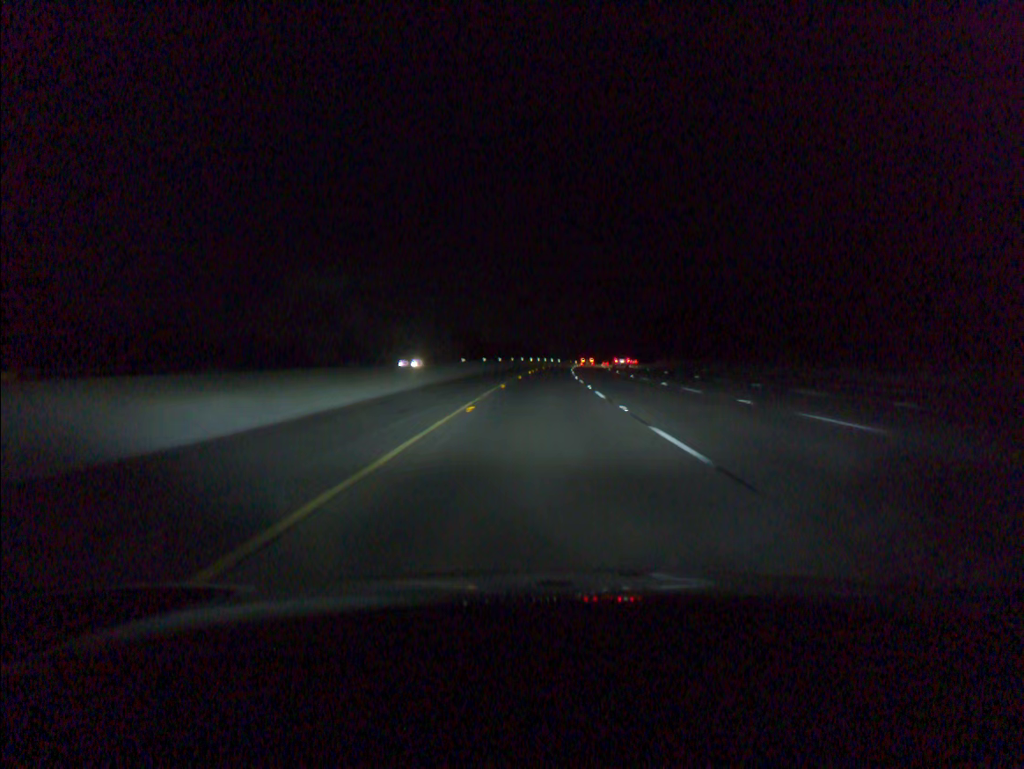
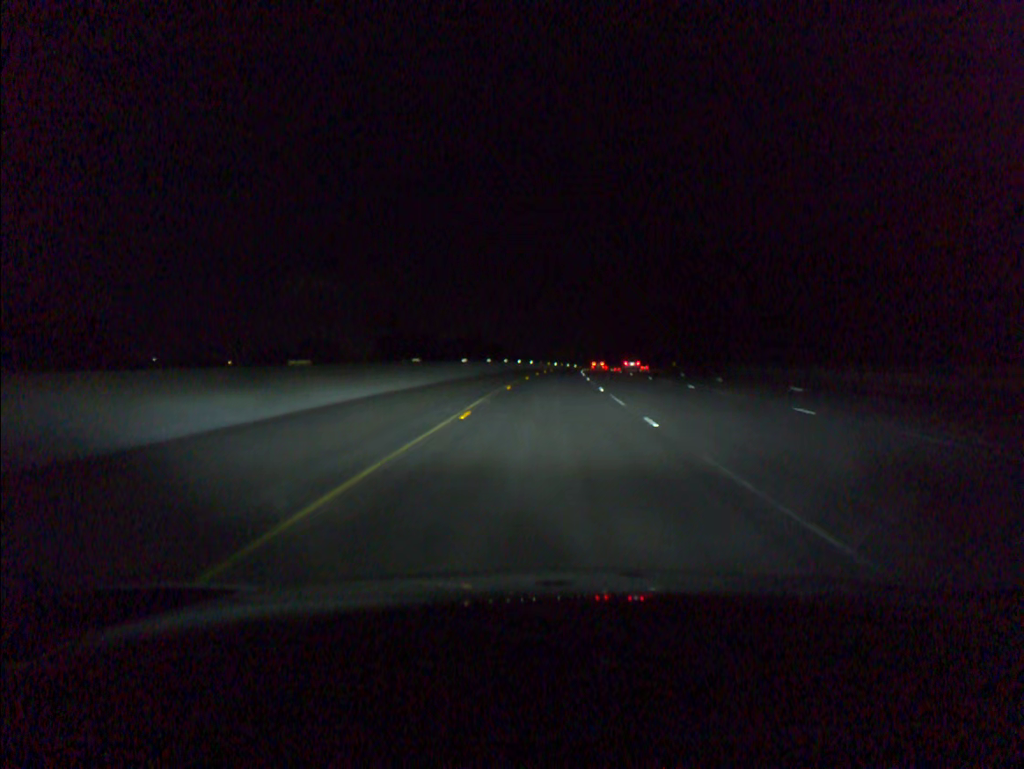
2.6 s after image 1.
(+1.1, +76.9) m; +2°
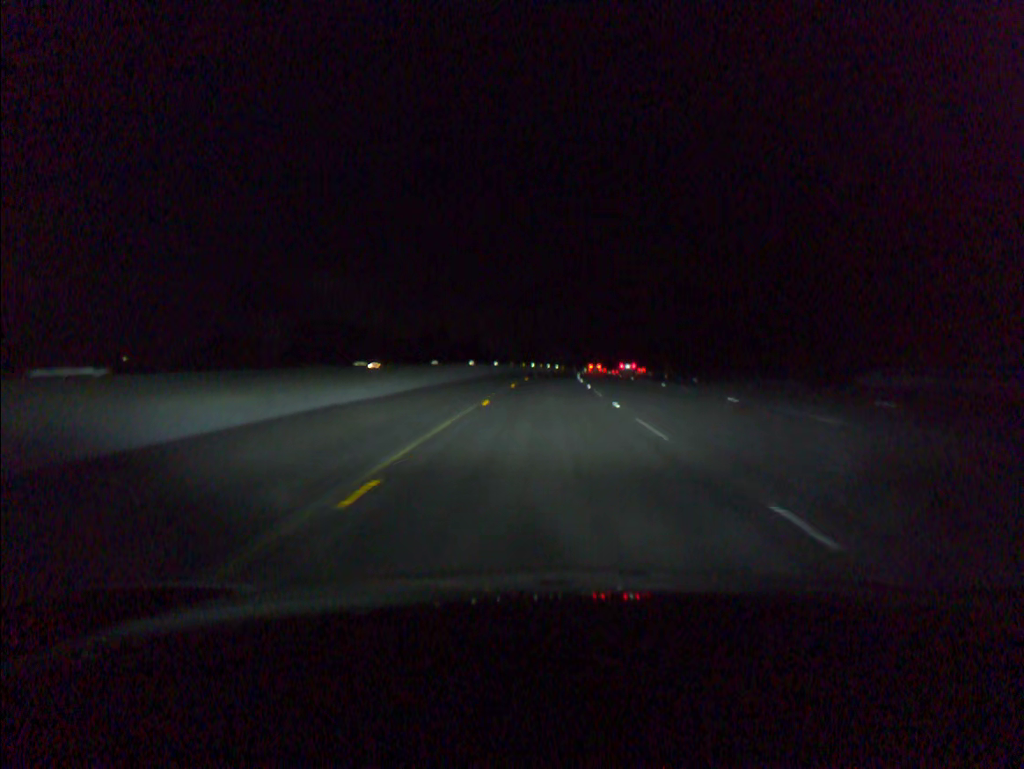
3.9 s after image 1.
(+0.6, +37.7) m; +2°
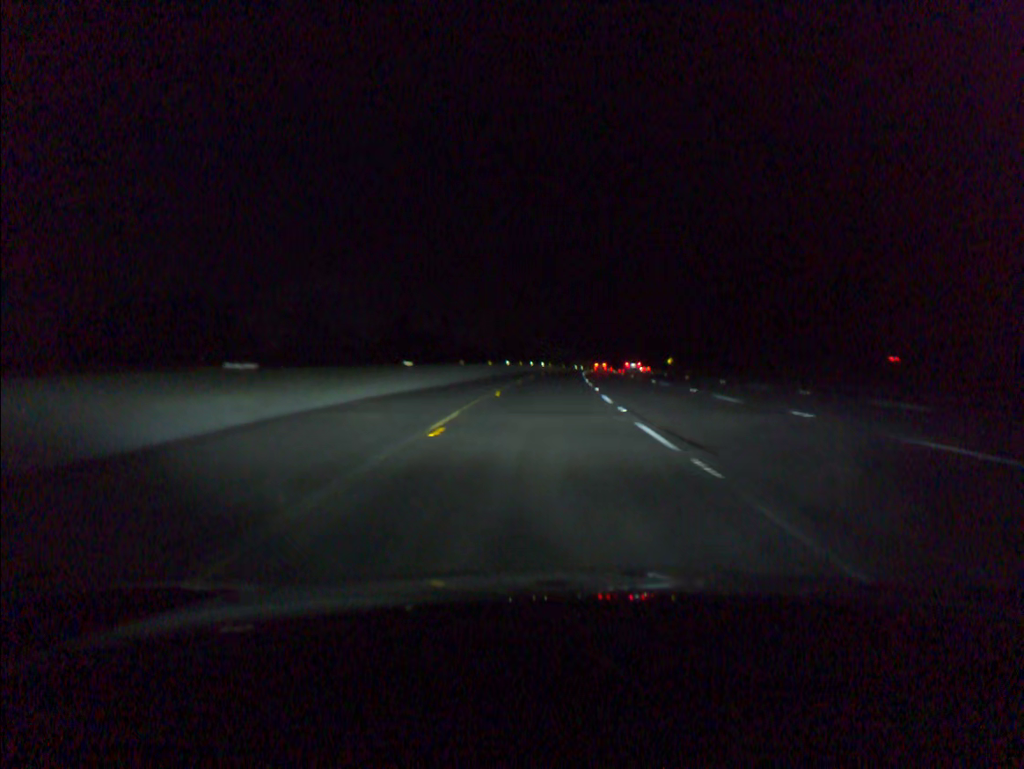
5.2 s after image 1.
(+0.4, +37.8) m; +1°
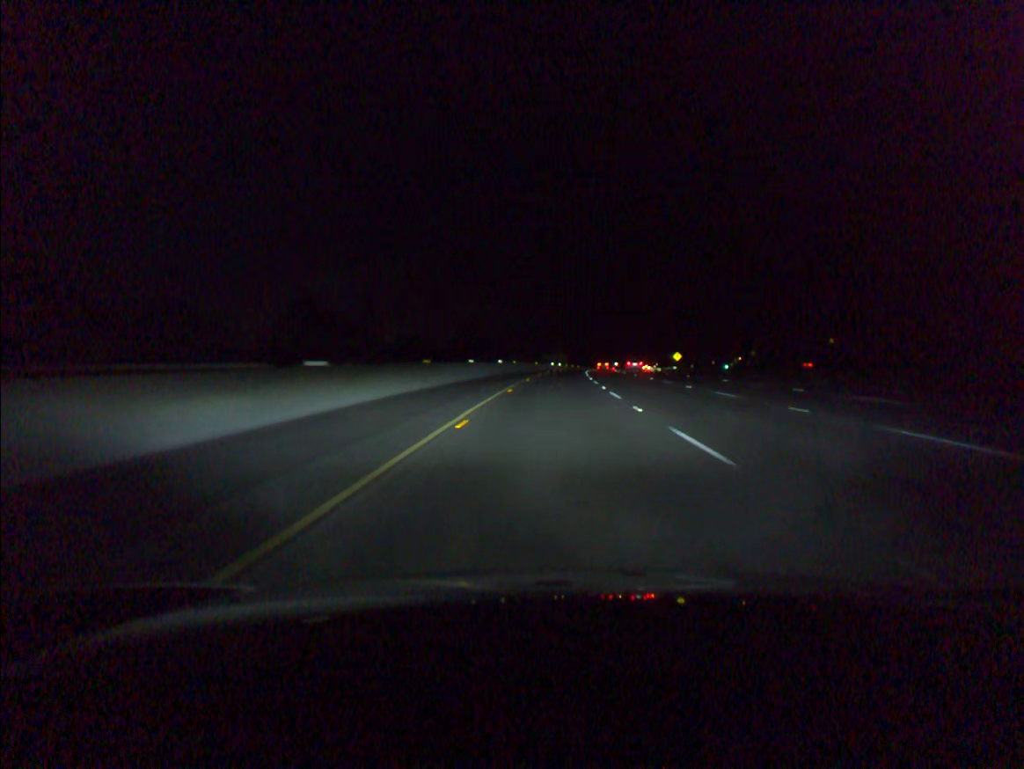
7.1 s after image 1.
(+1.0, +55.5) m; +2°
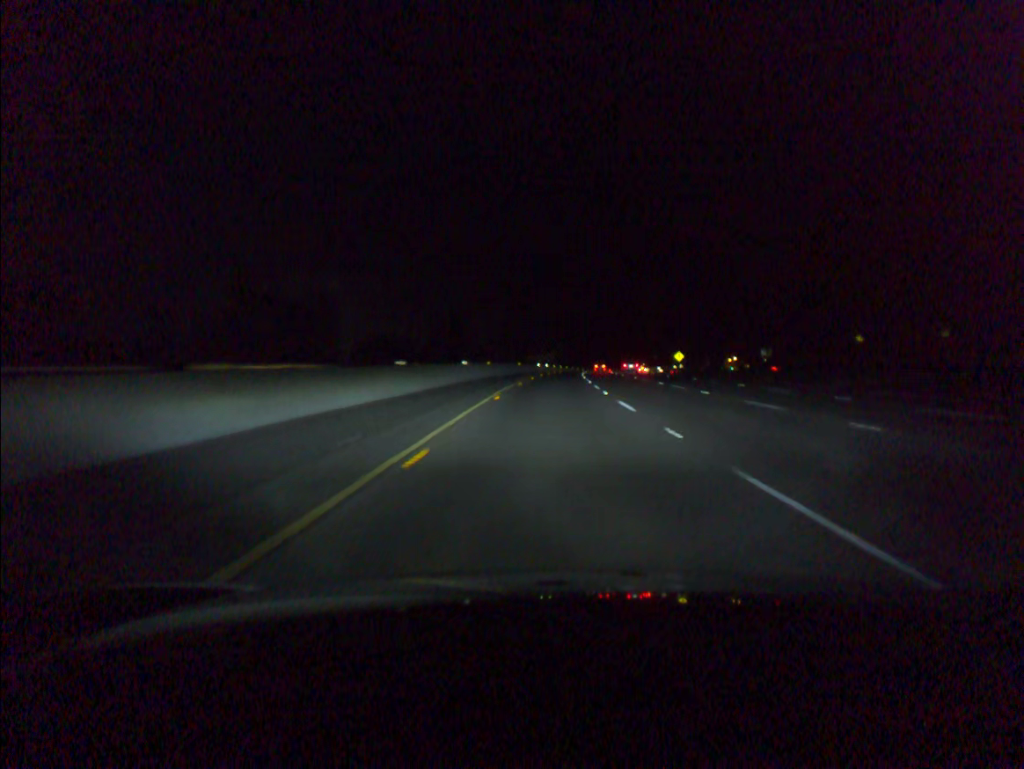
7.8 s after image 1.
(+0.2, +19.0) m; +1°
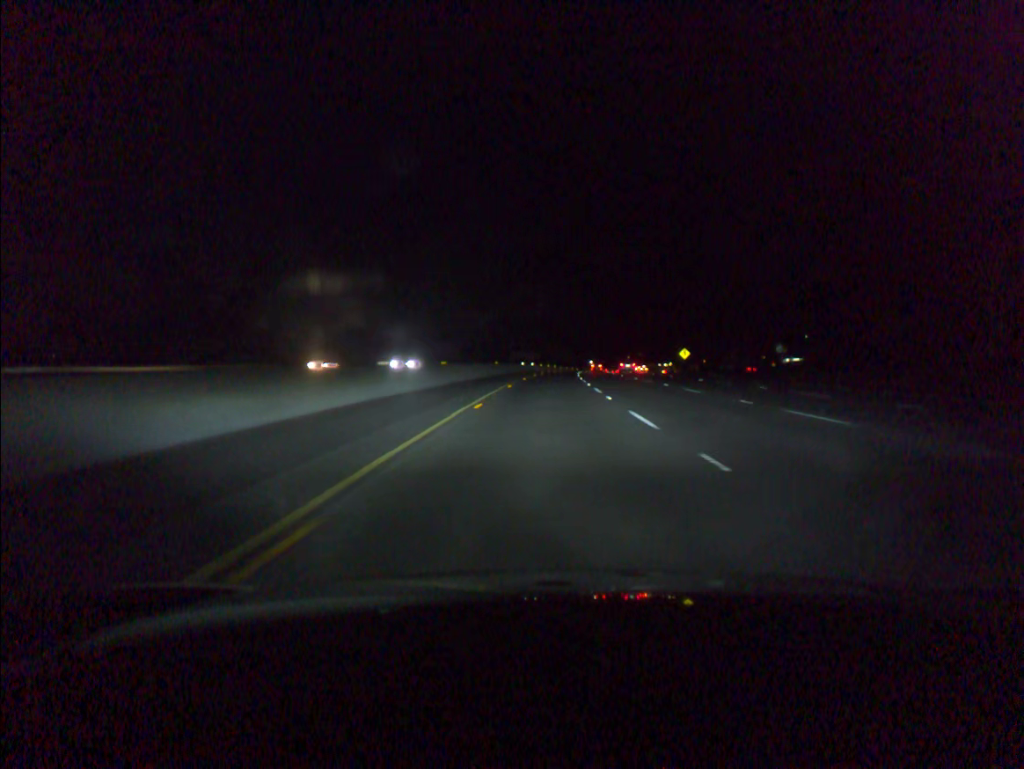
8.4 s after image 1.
(+0.2, +19.1) m; +1°
